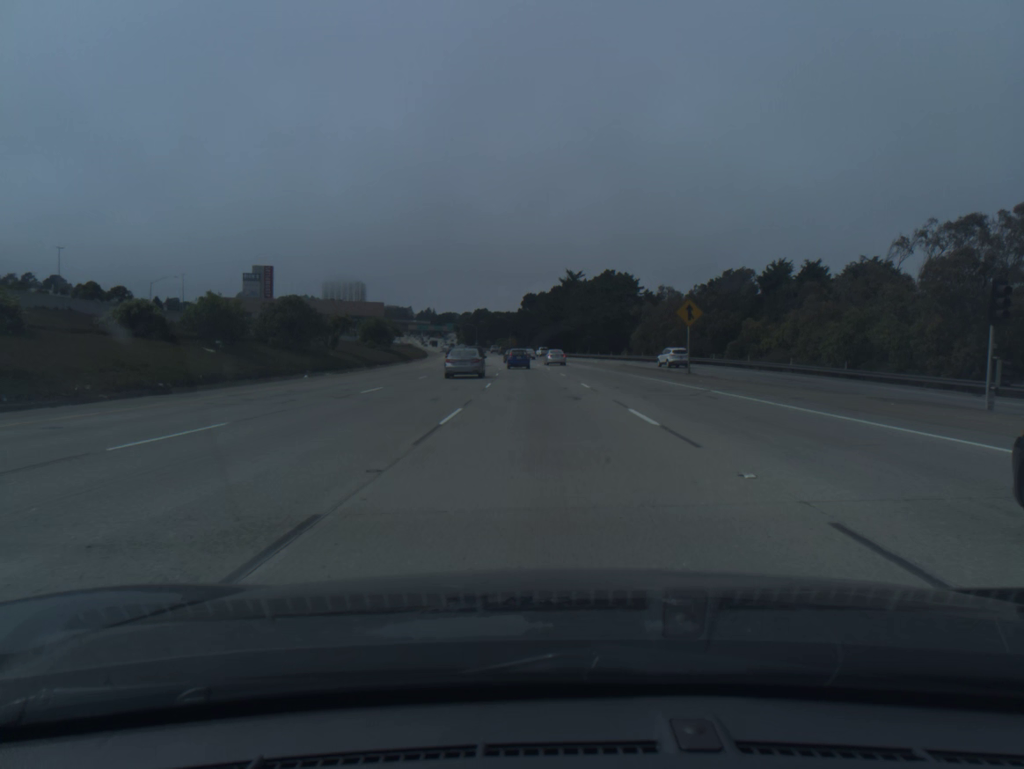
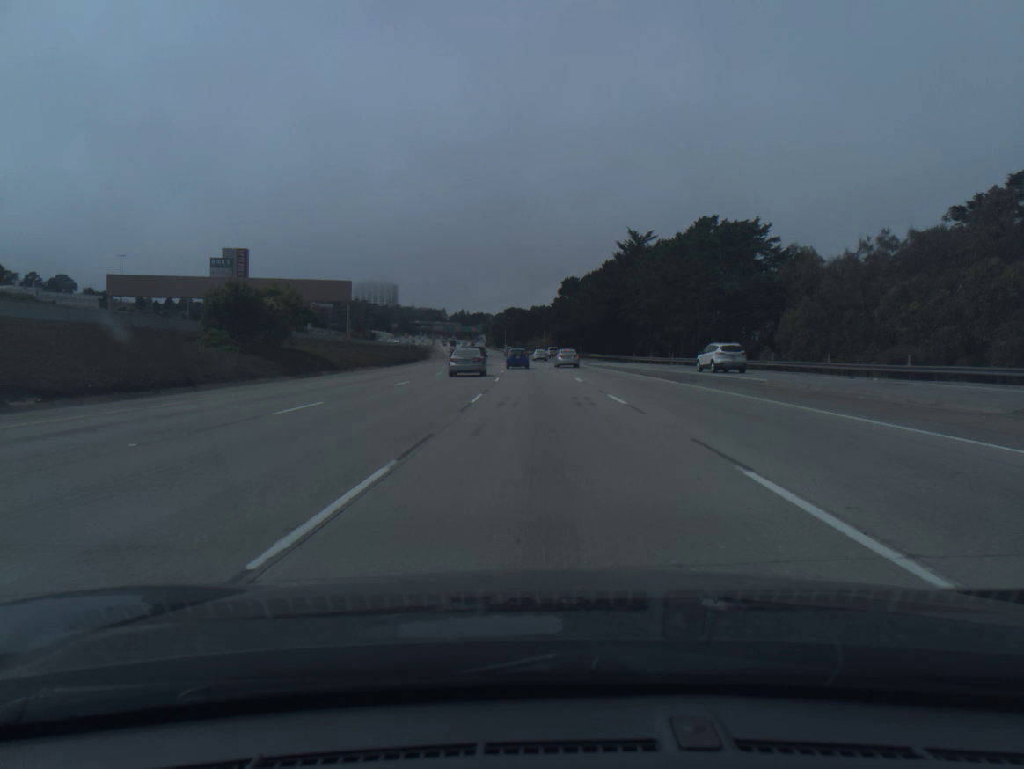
(-1.2, +52.8) m; -3°
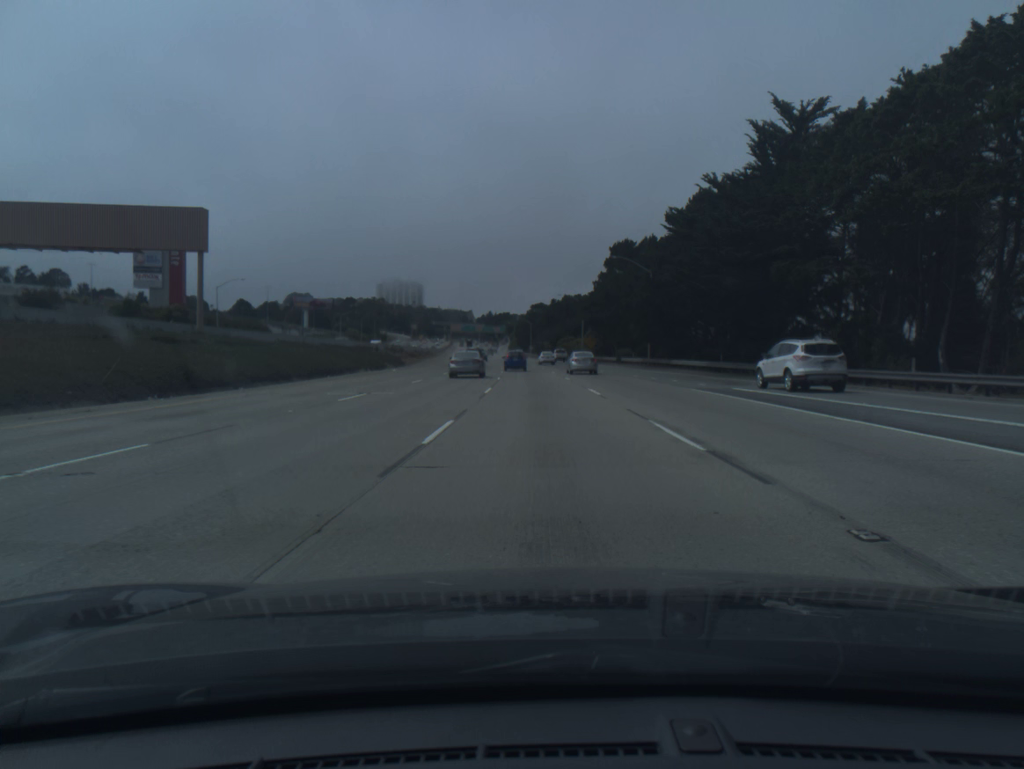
(-1.1, +52.5) m; -2°
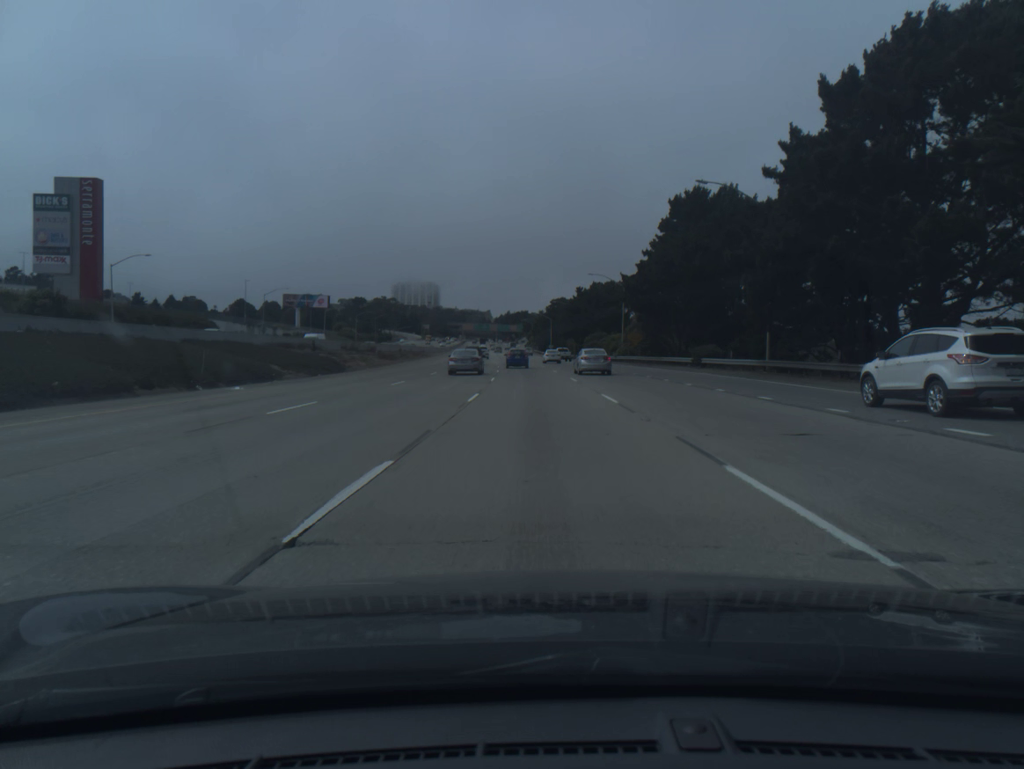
(-0.5, +34.9) m; -1°
